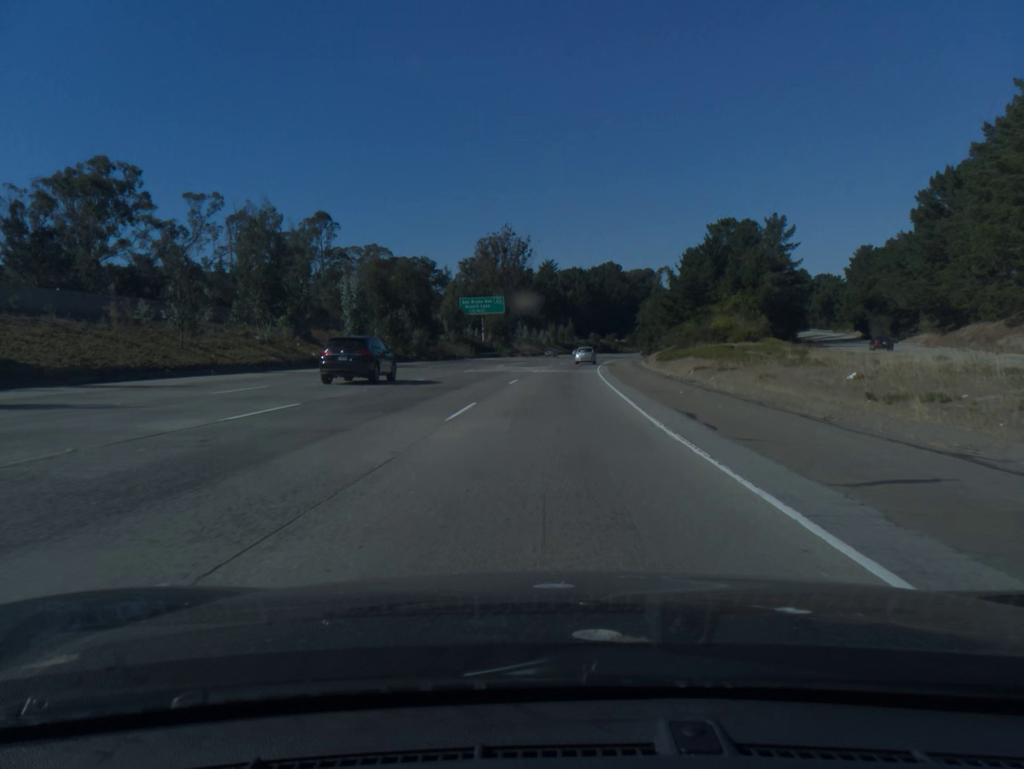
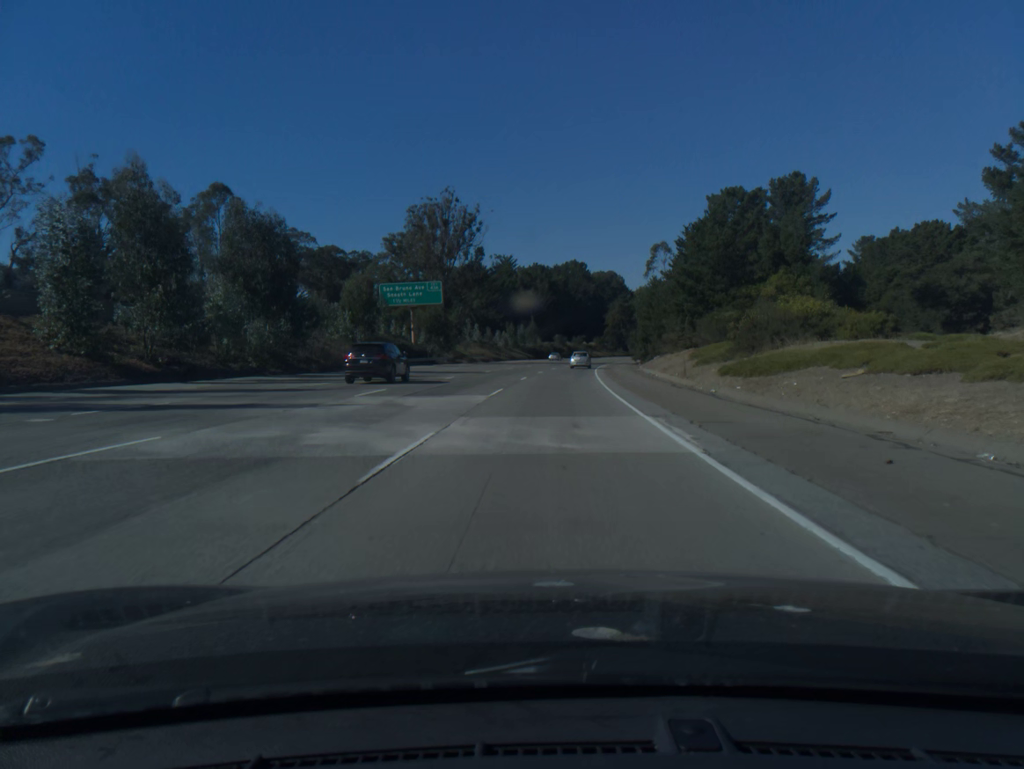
(+0.8, +35.1) m; +3°
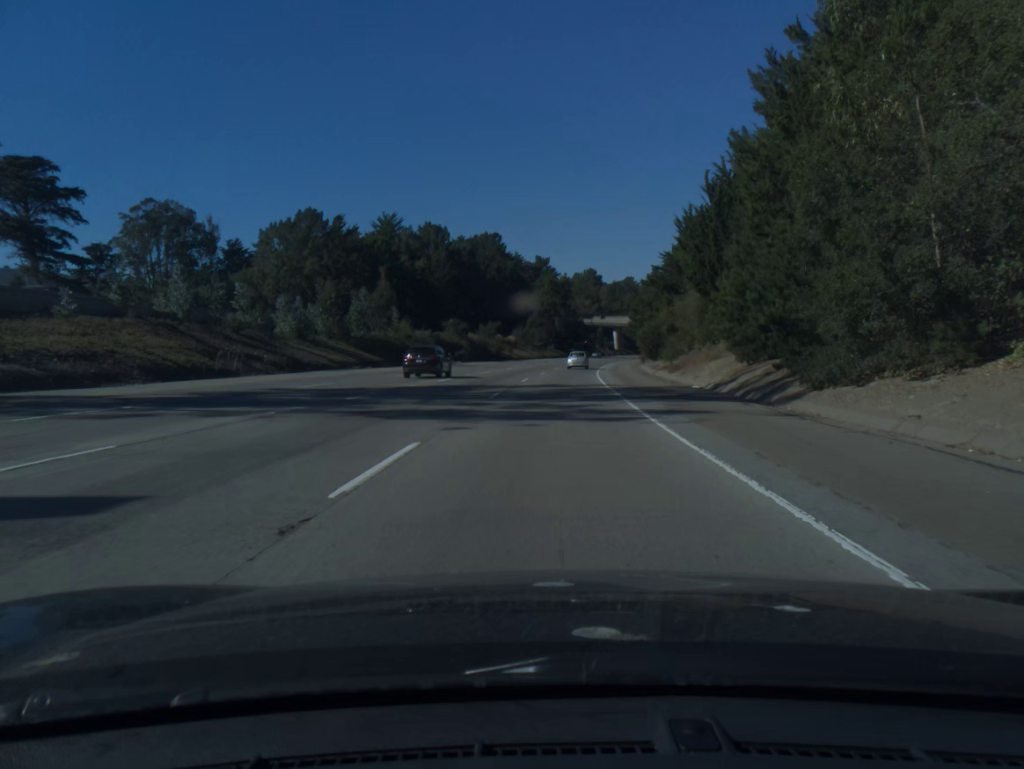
(+5.0, +88.3) m; +6°
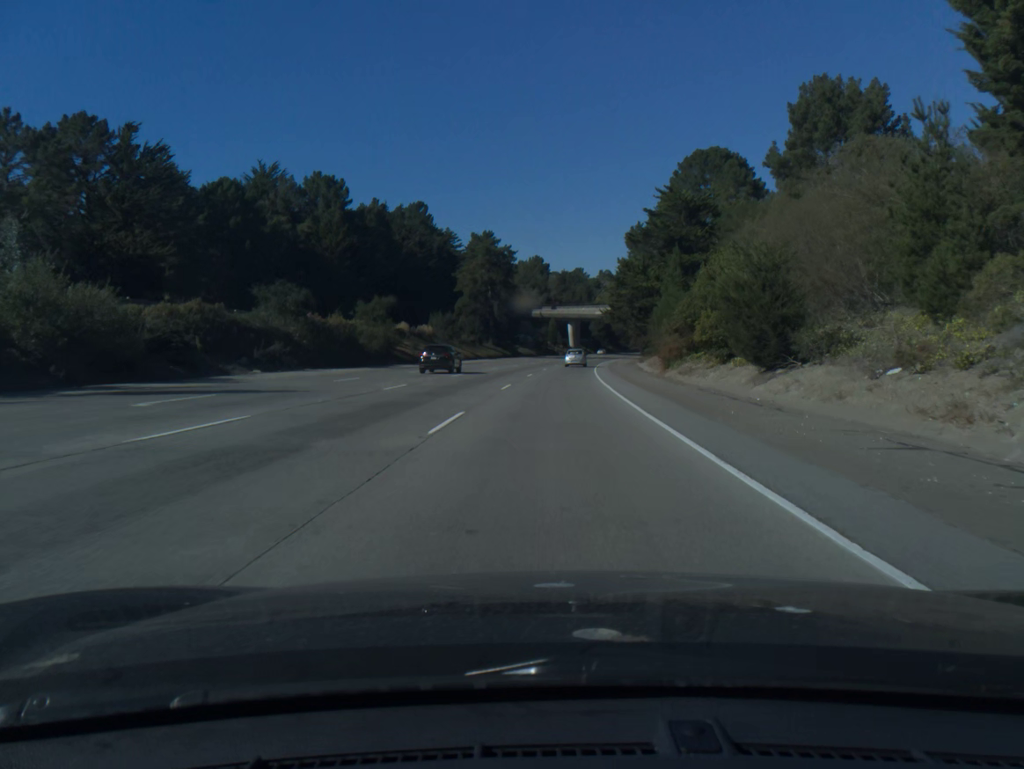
(+1.9, +53.4) m; +4°
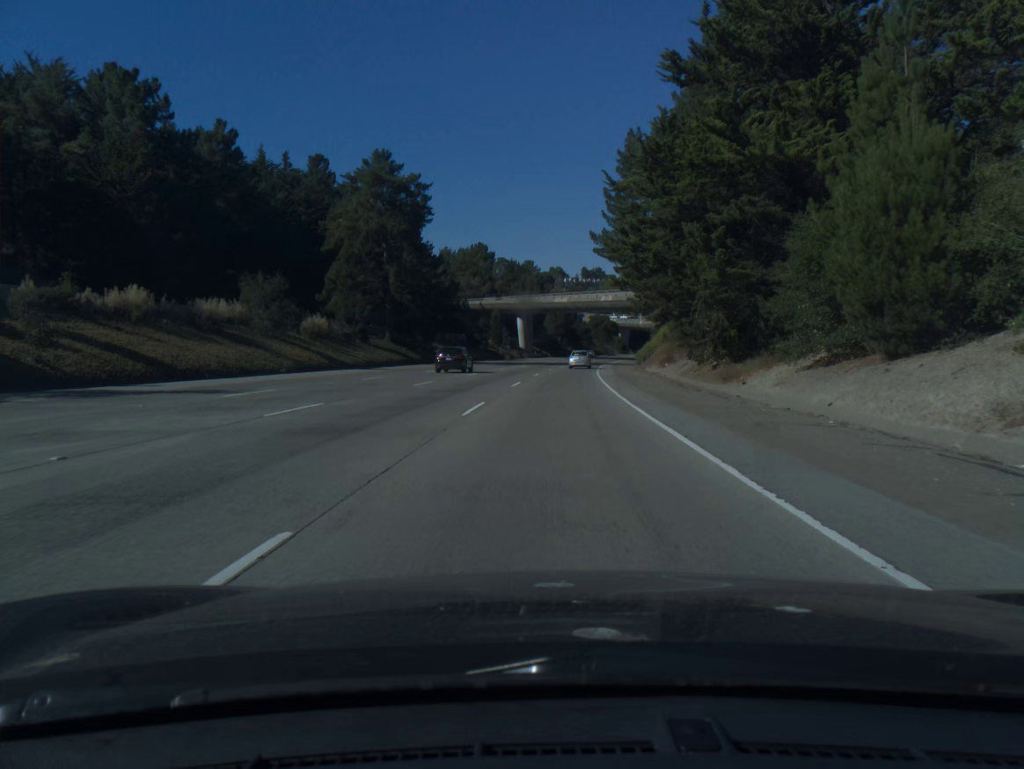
(+1.6, +53.5) m; +4°
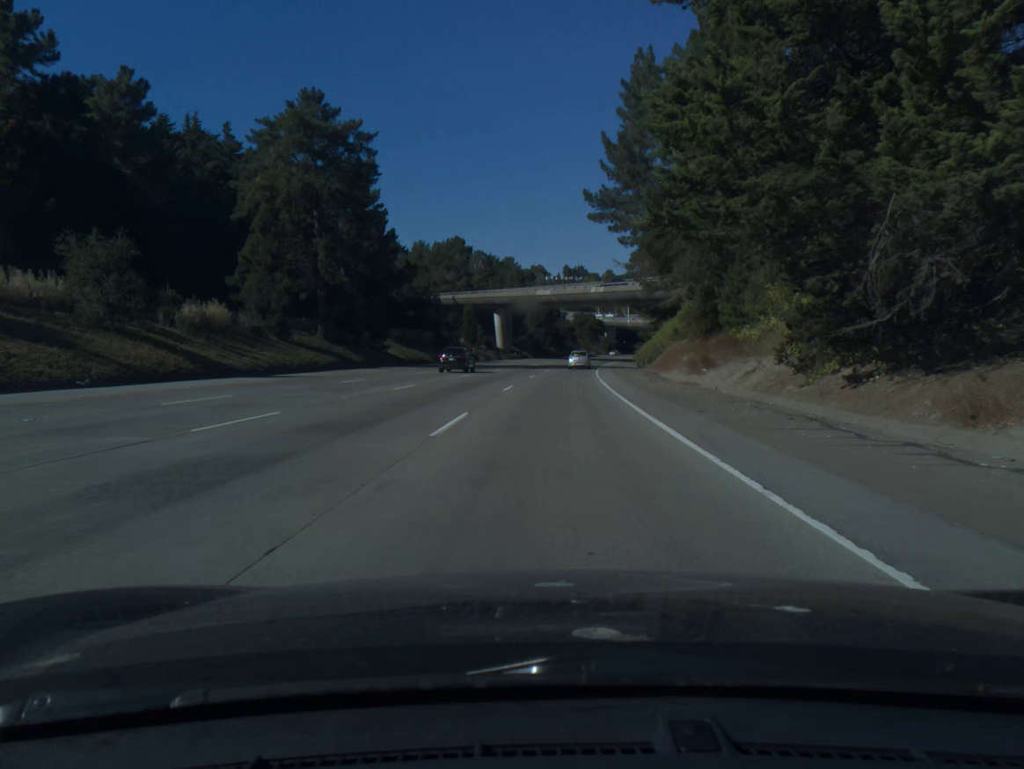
(+0.2, +17.8) m; +1°
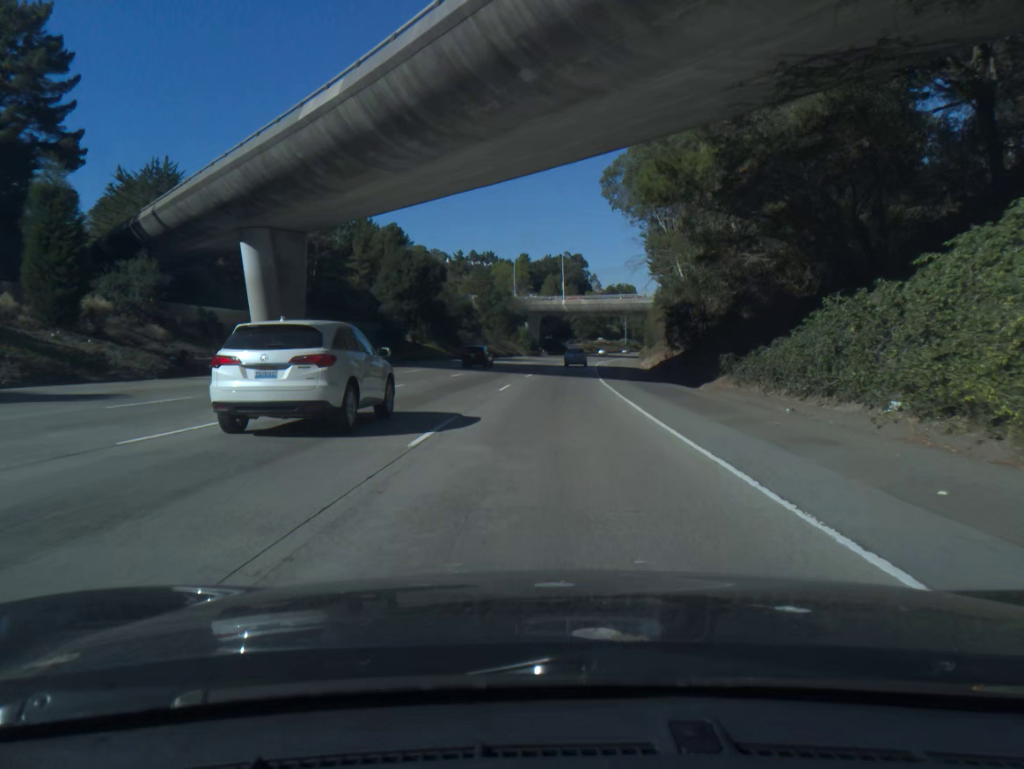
(+4.9, +88.8) m; +6°
